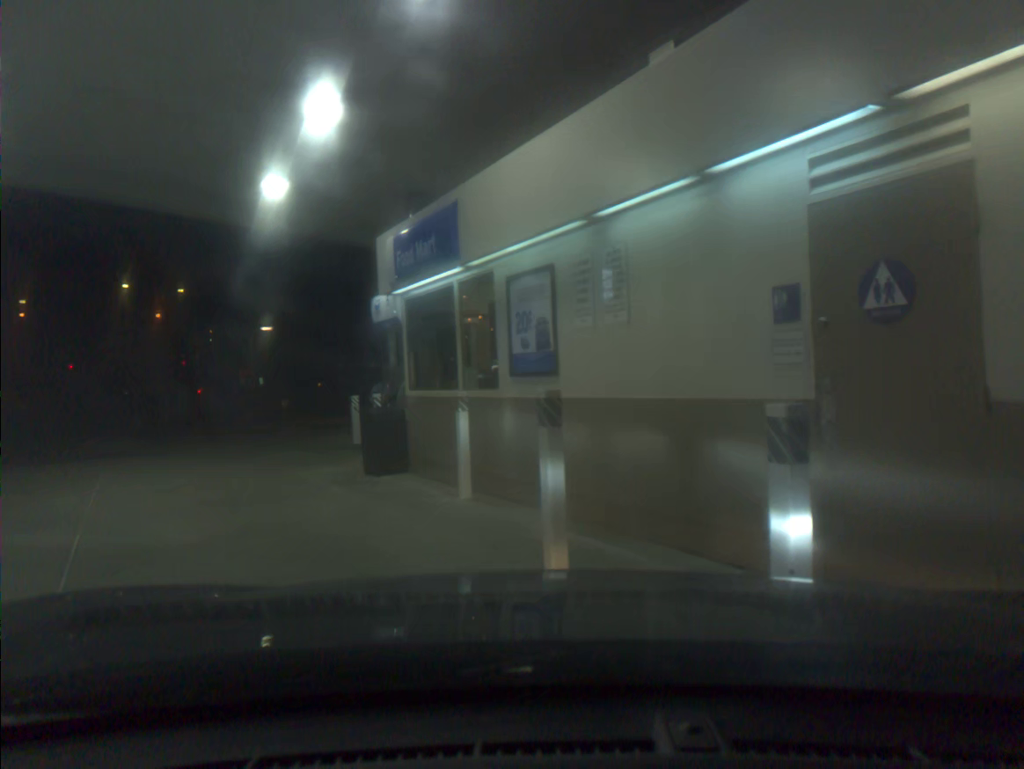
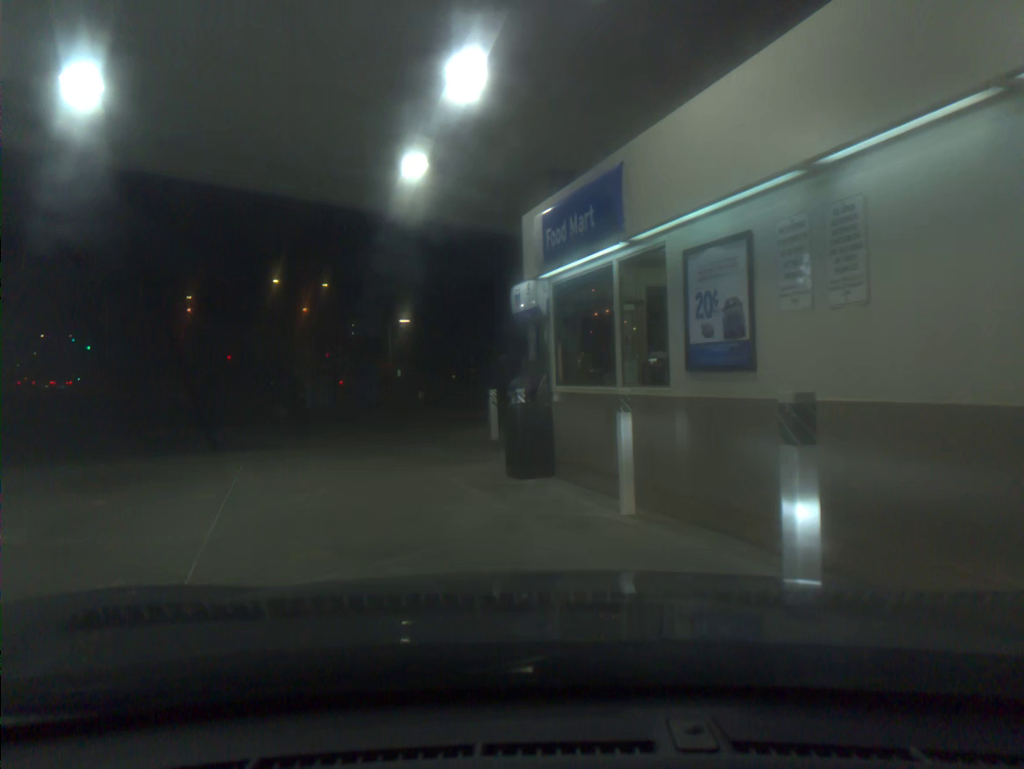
(-0.1, +1.2) m; -9°
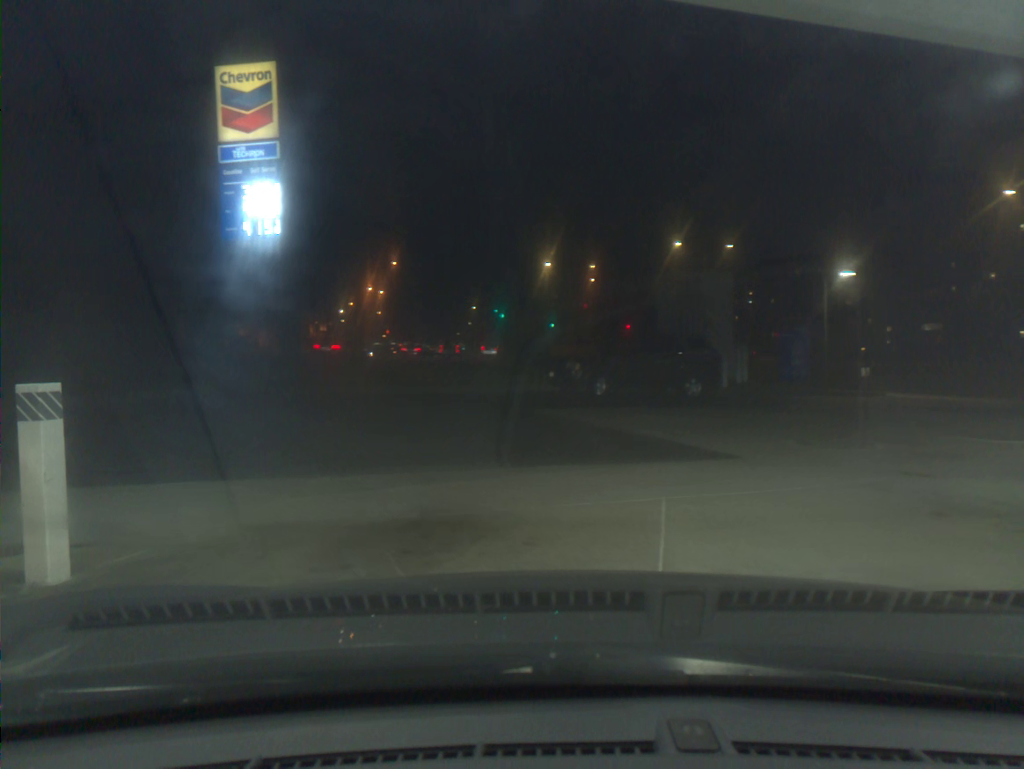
(-0.9, +6.2) m; -21°
